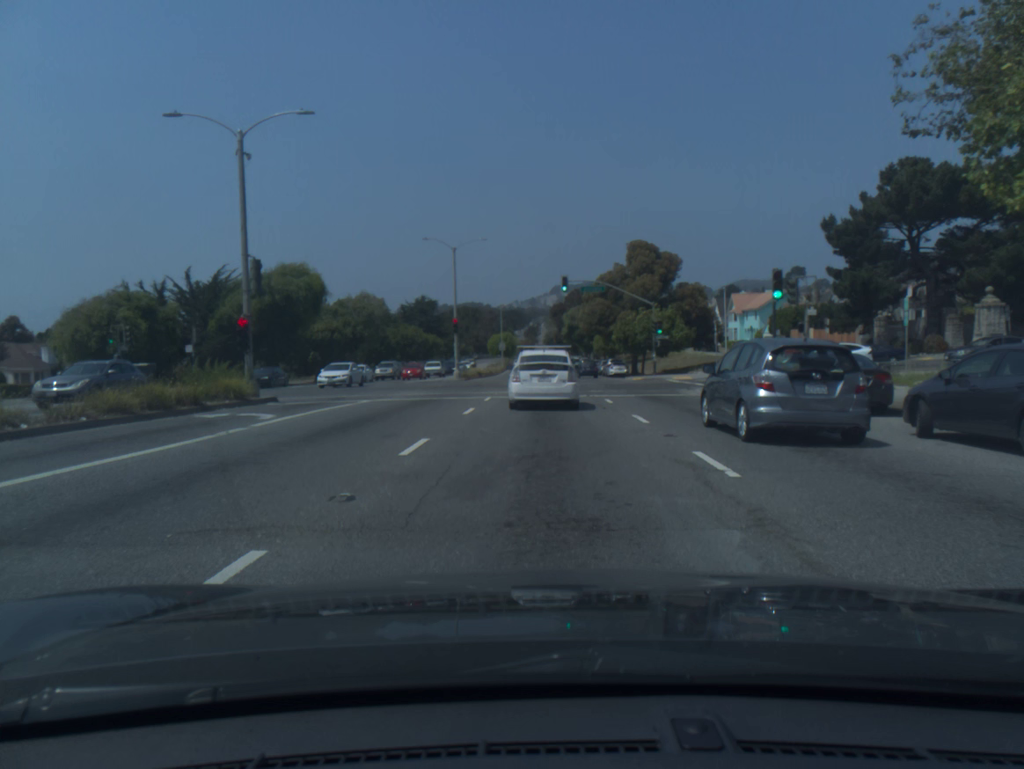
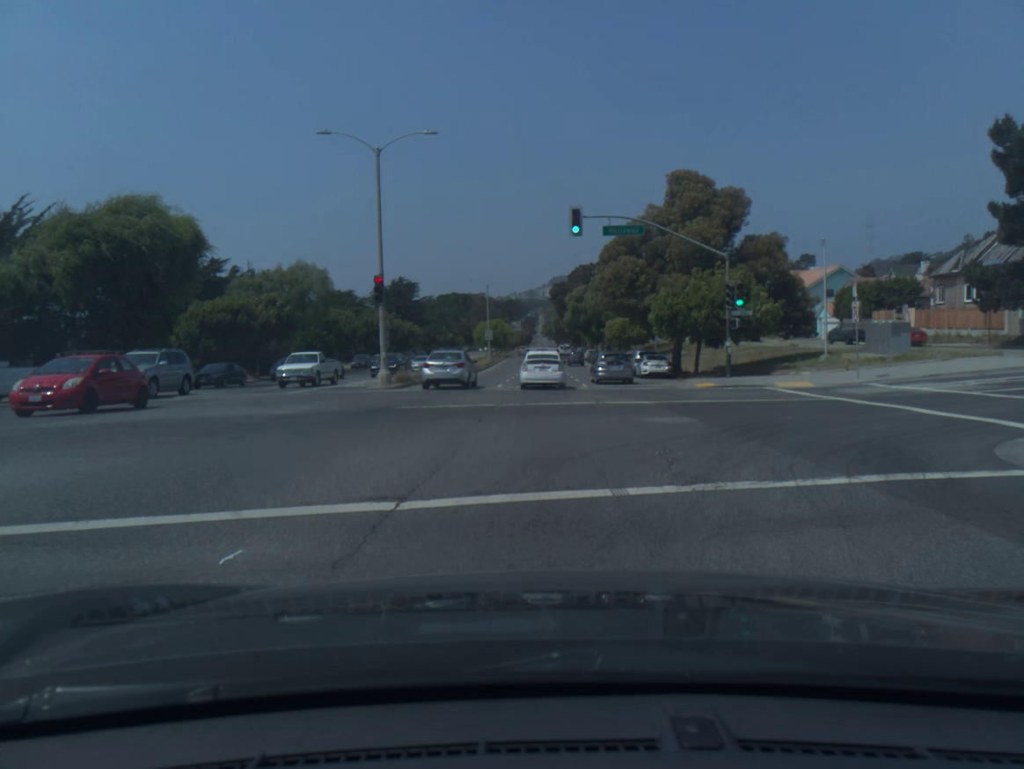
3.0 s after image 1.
(+0.1, +24.0) m; 0°
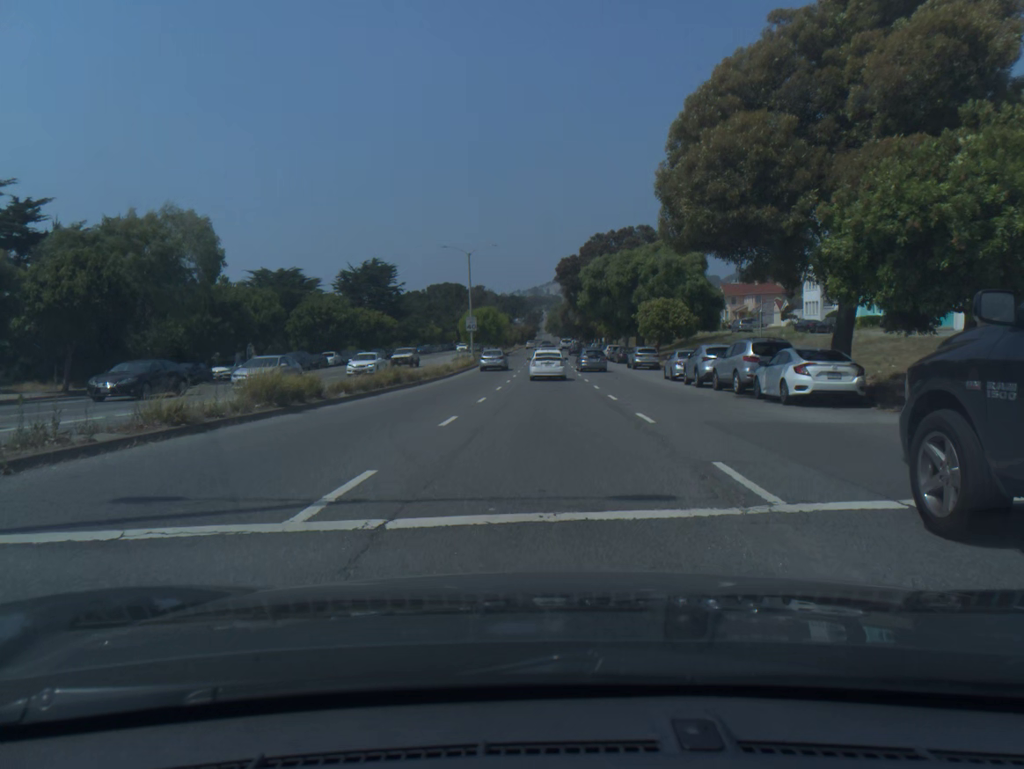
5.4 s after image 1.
(0.0, +26.4) m; 0°
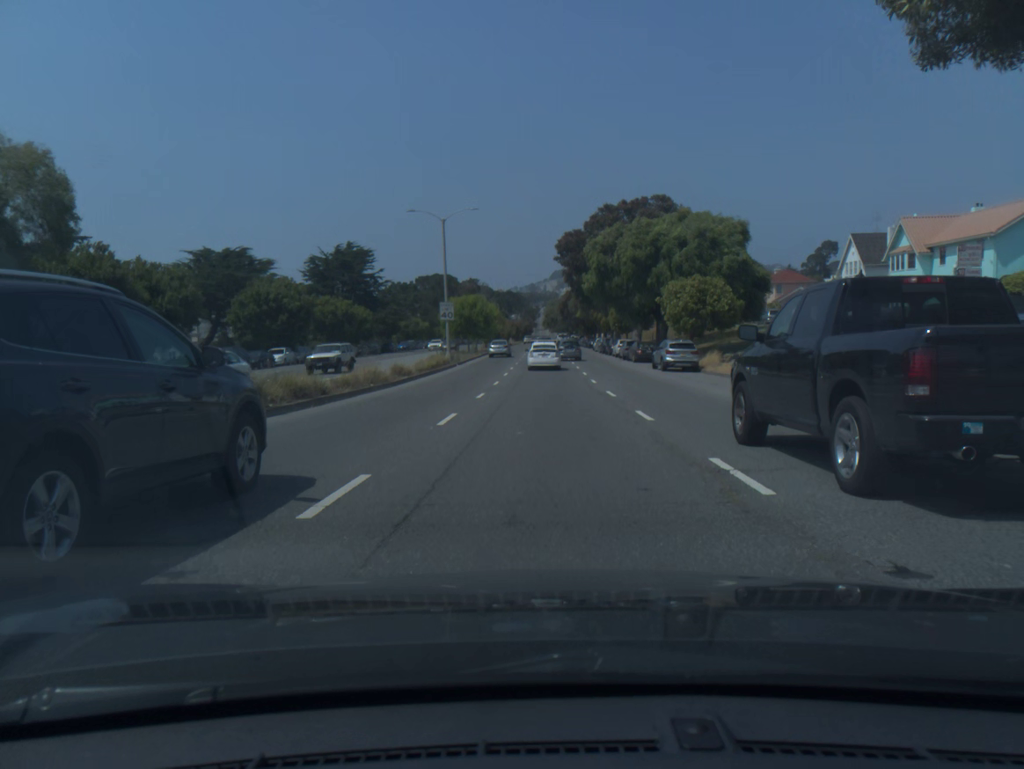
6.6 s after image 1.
(0.0, +14.8) m; 0°
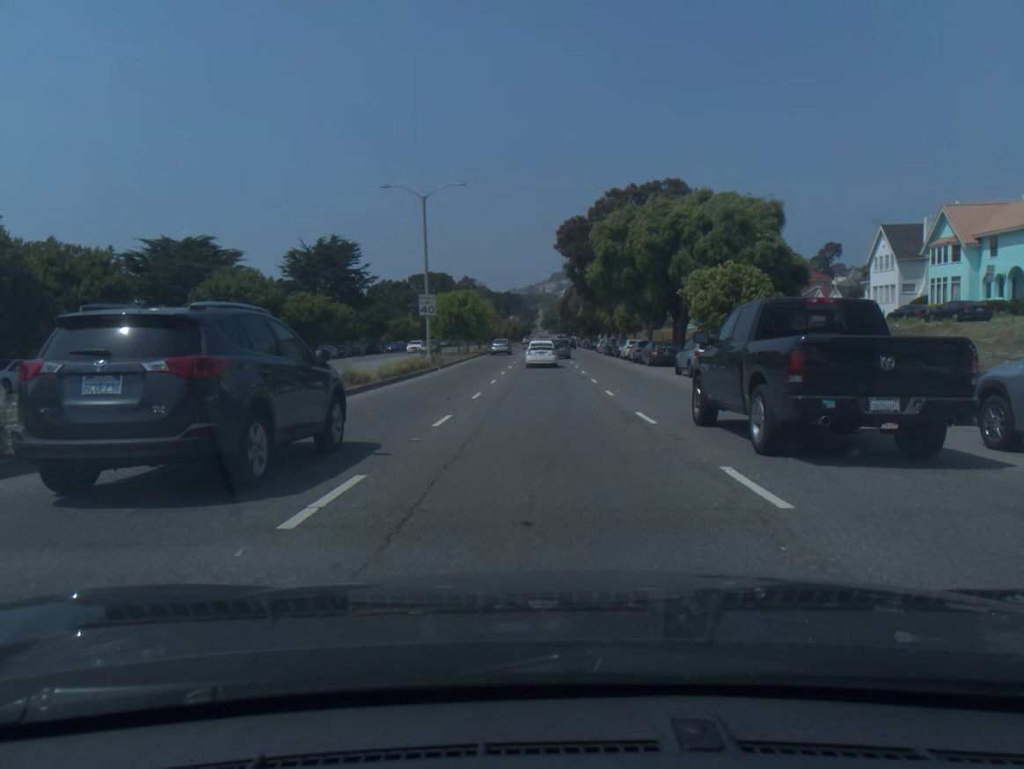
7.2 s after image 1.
(0.0, +7.7) m; 0°
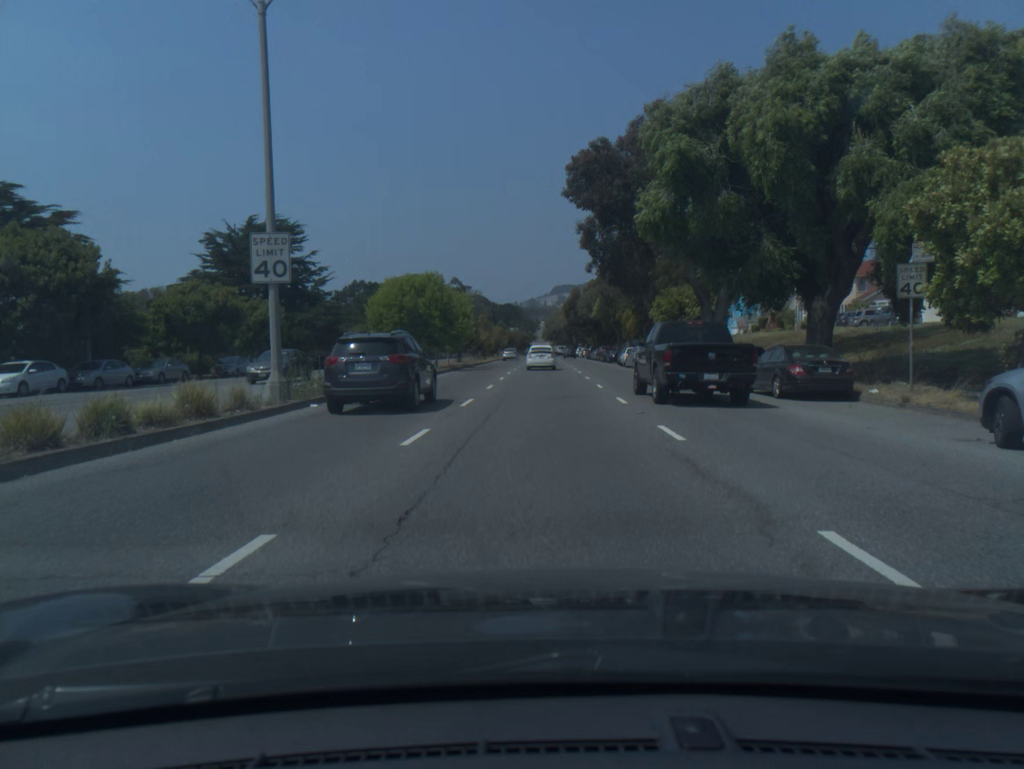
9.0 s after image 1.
(0.0, +24.5) m; 0°
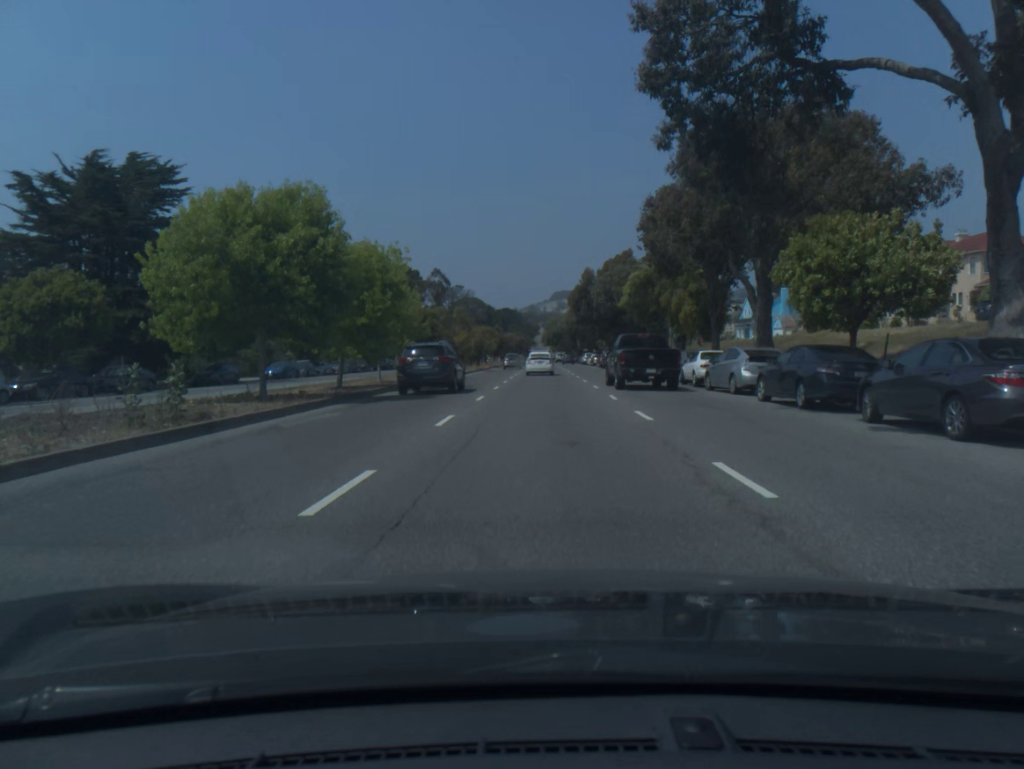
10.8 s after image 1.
(0.0, +26.1) m; 0°
